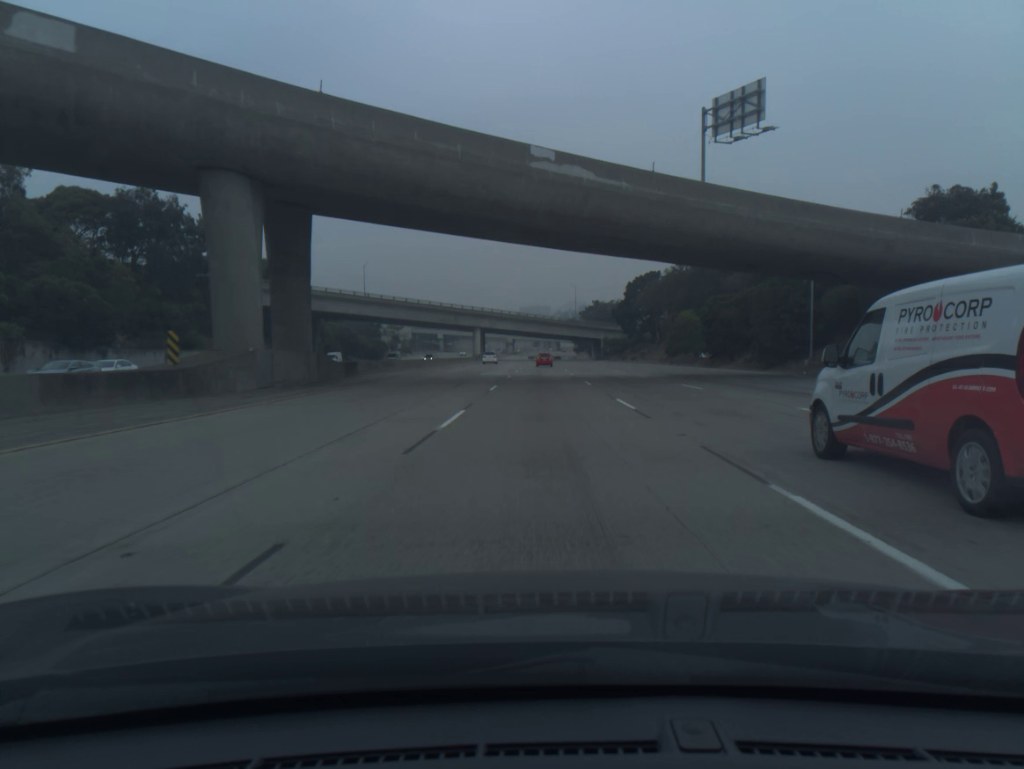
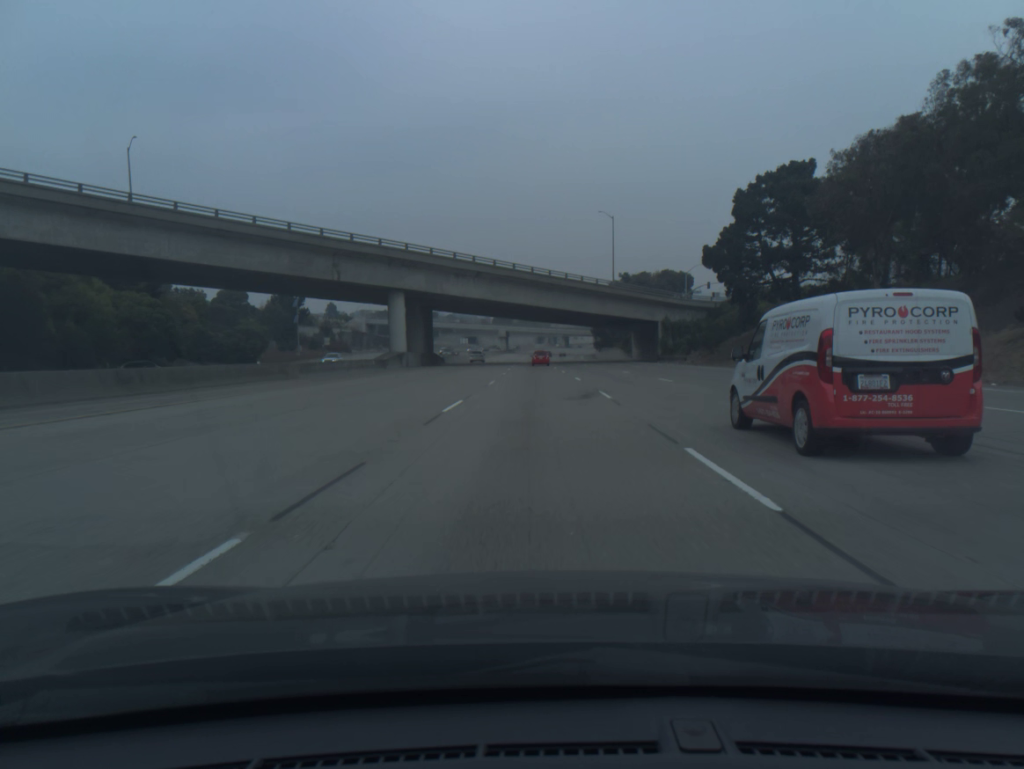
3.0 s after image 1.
(+0.1, +96.5) m; 0°
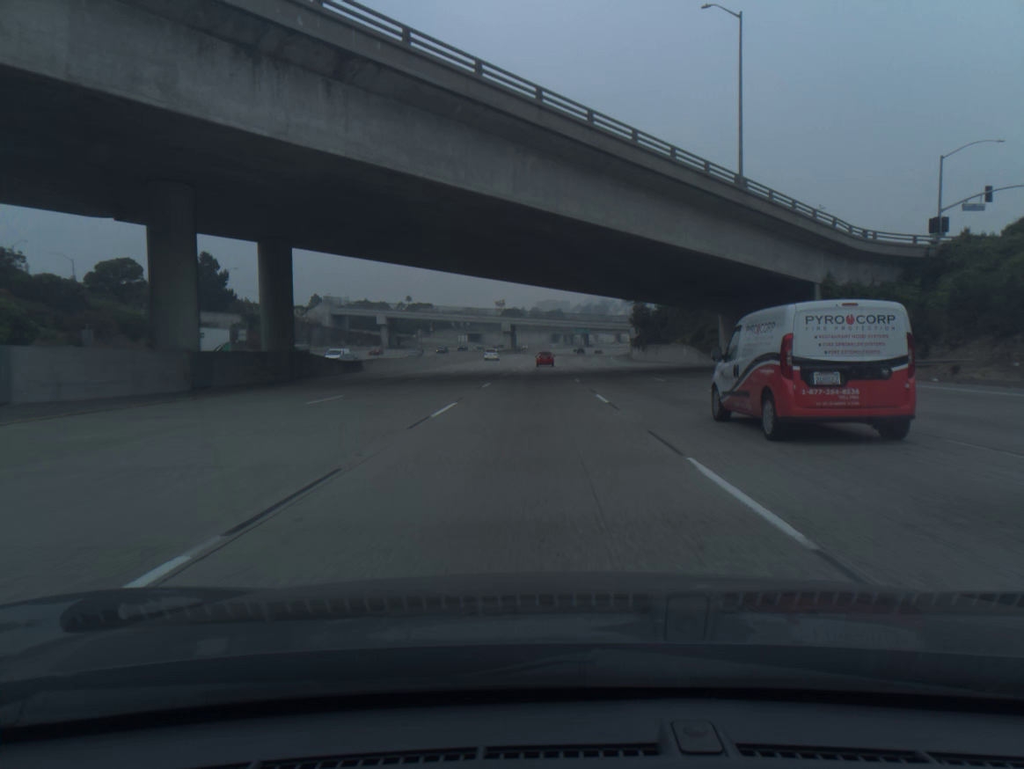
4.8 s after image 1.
(-0.4, +57.9) m; -1°
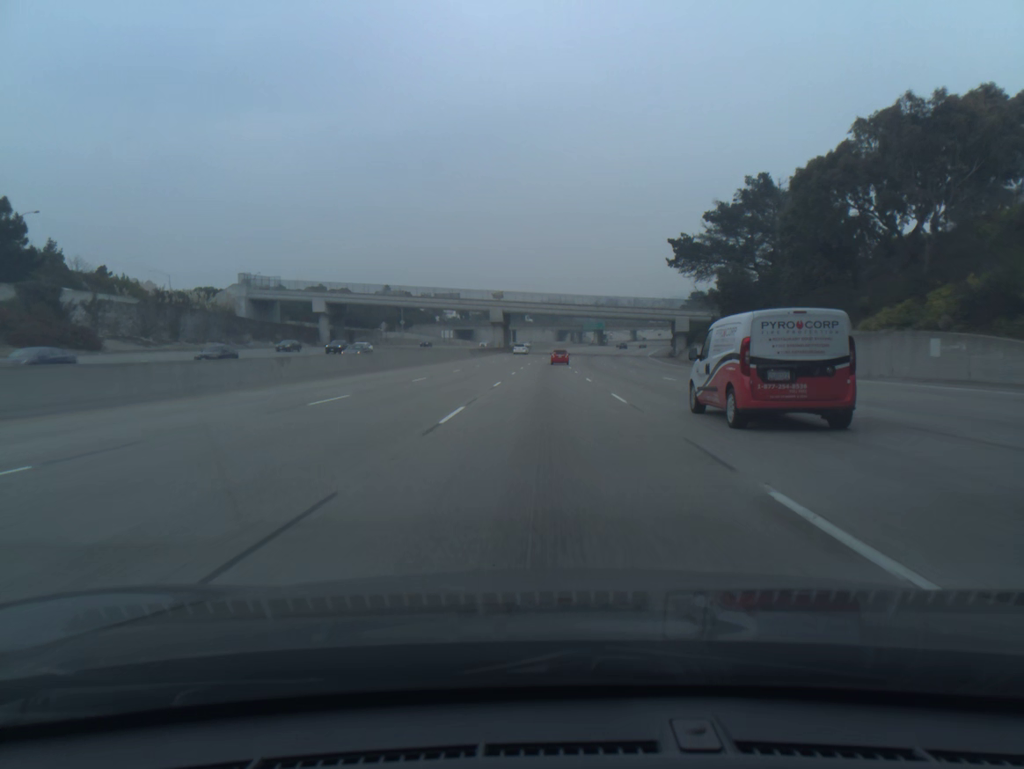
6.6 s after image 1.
(-0.5, +58.0) m; -1°
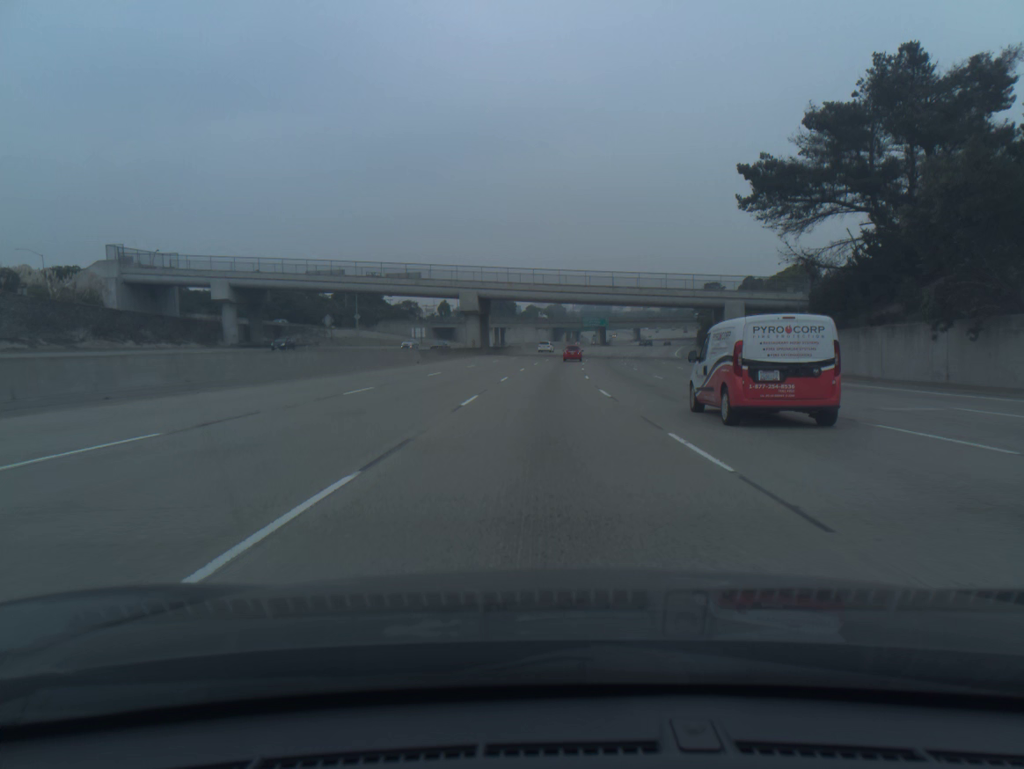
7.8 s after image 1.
(+0.2, +38.7) m; +1°
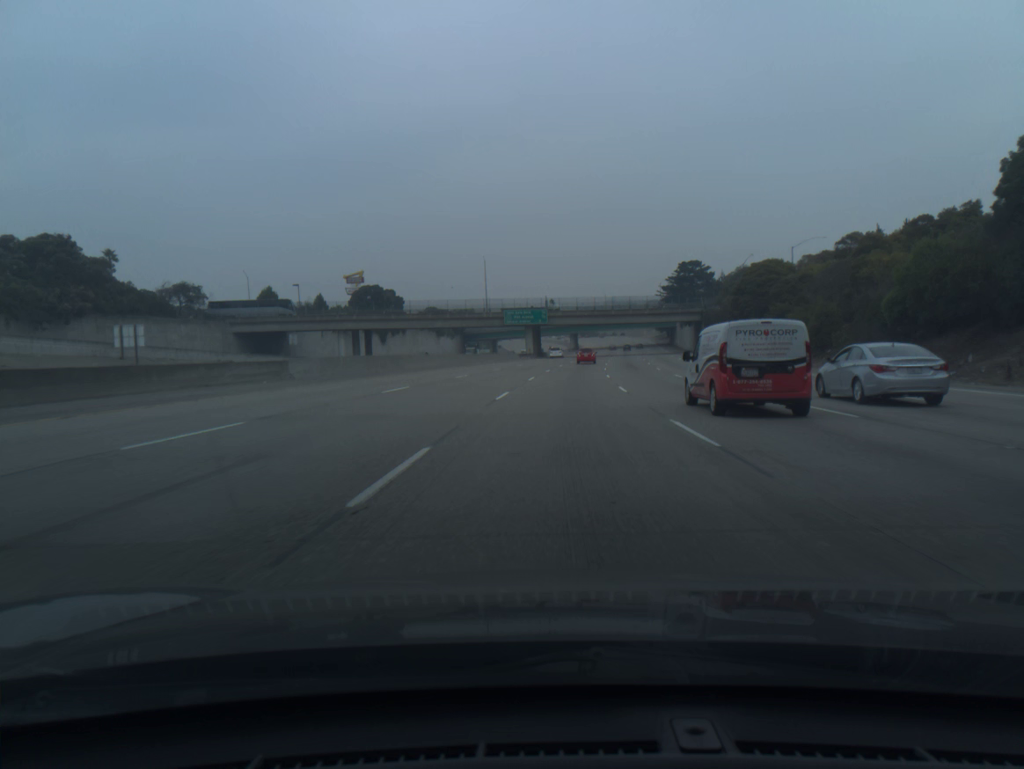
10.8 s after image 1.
(+4.0, +96.9) m; +6°
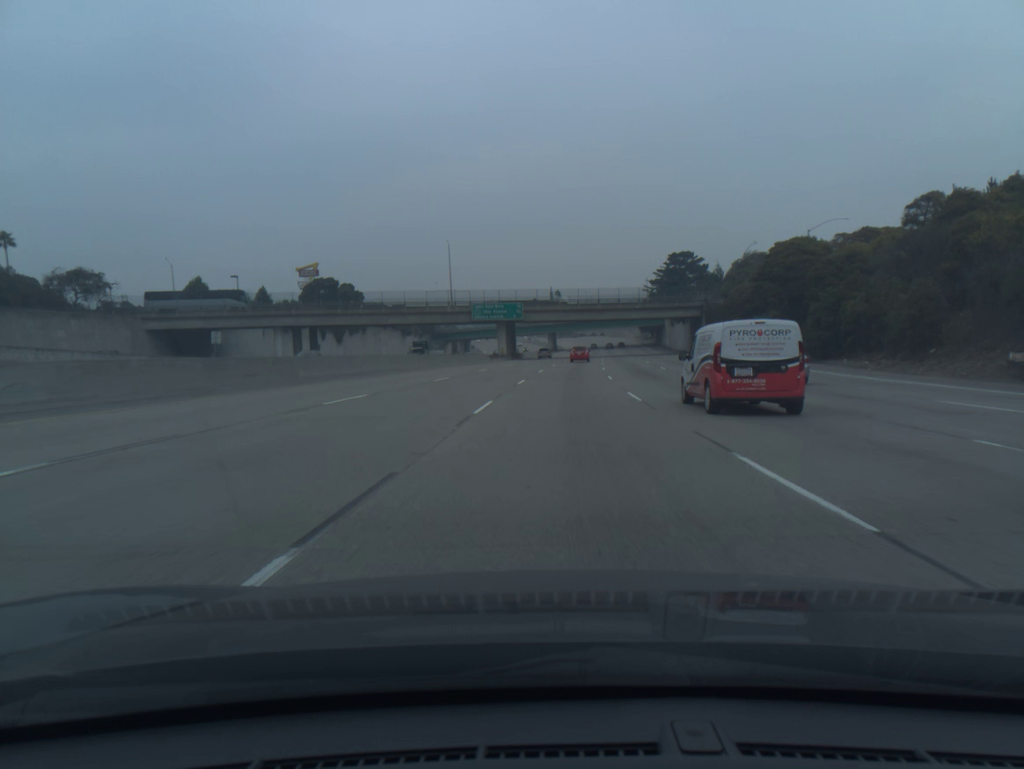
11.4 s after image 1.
(+0.3, +19.5) m; +2°
